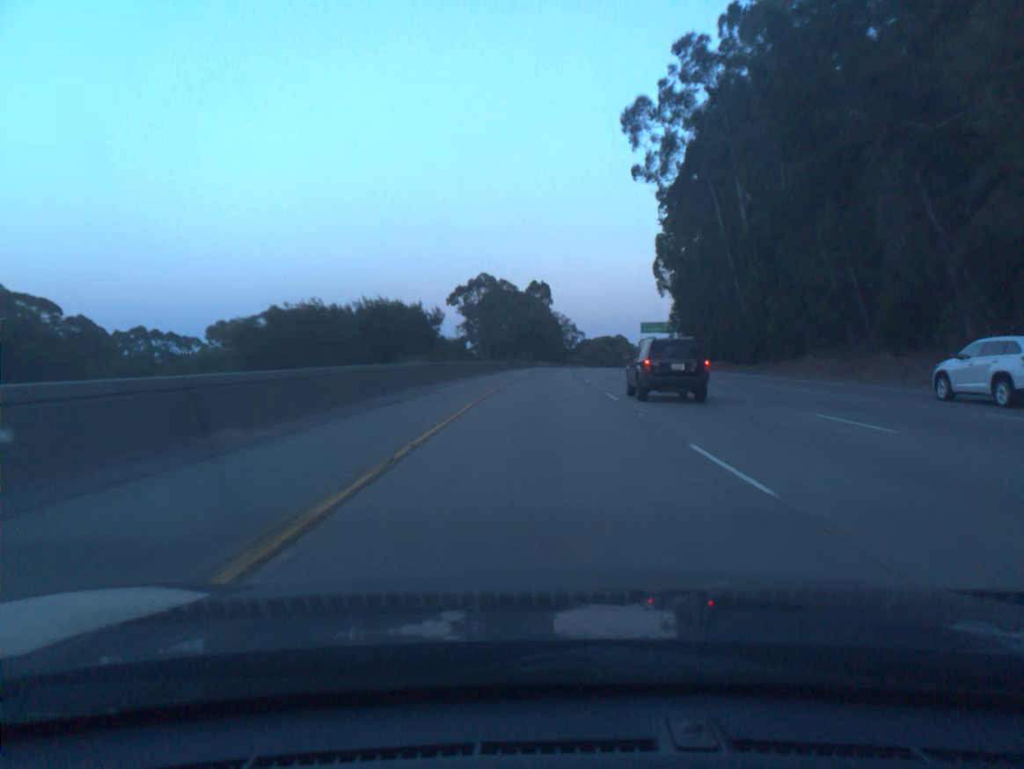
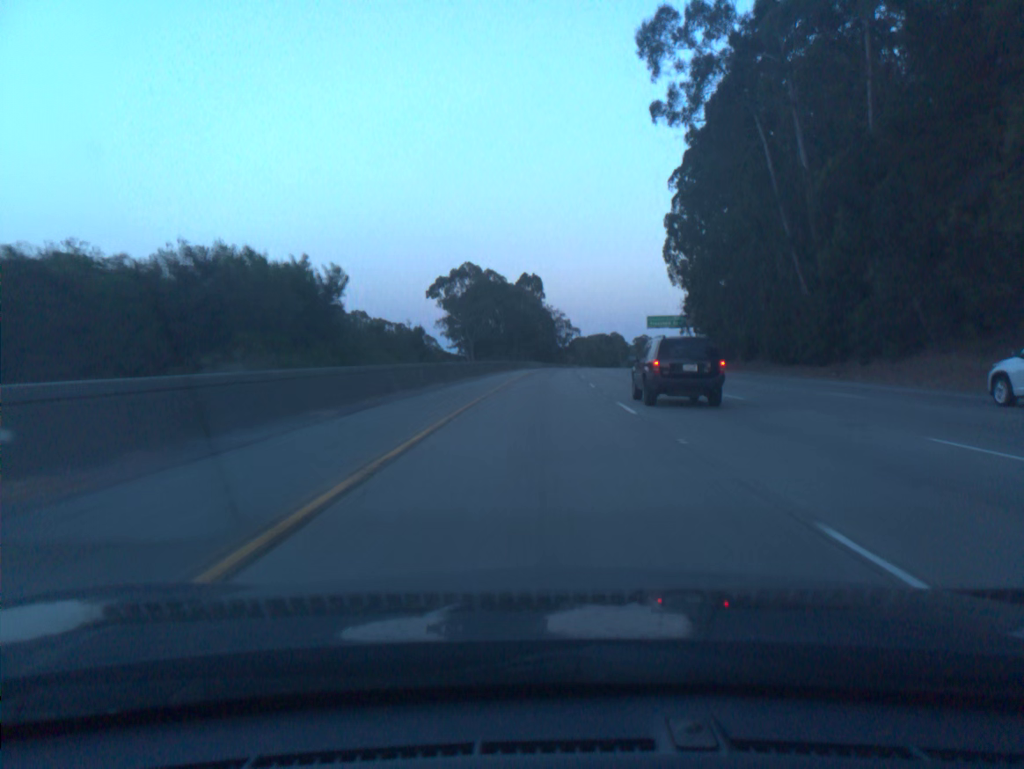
(+0.1, +19.7) m; +1°
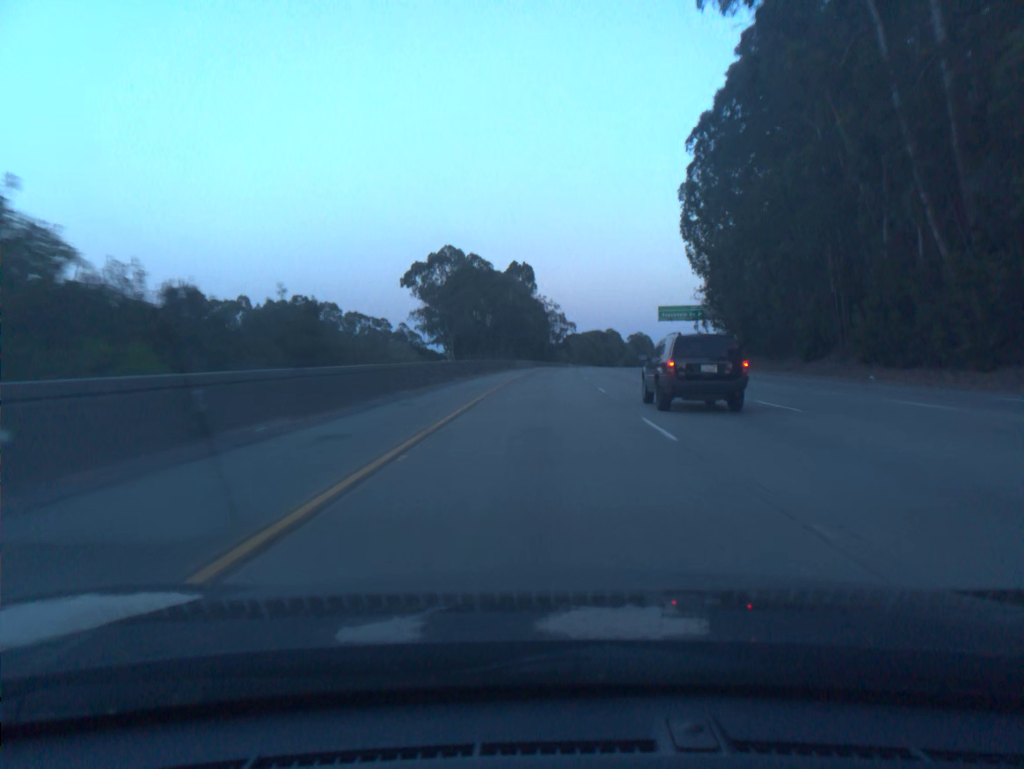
(+0.1, +19.7) m; +1°
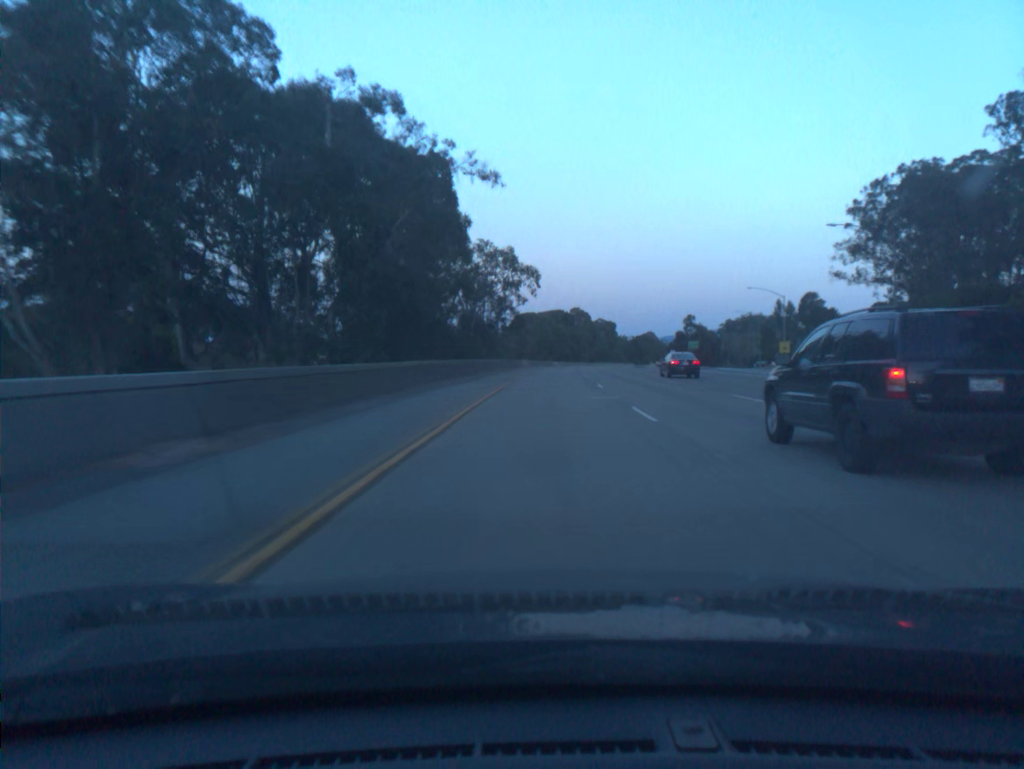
(+3.2, +98.8) m; +4°
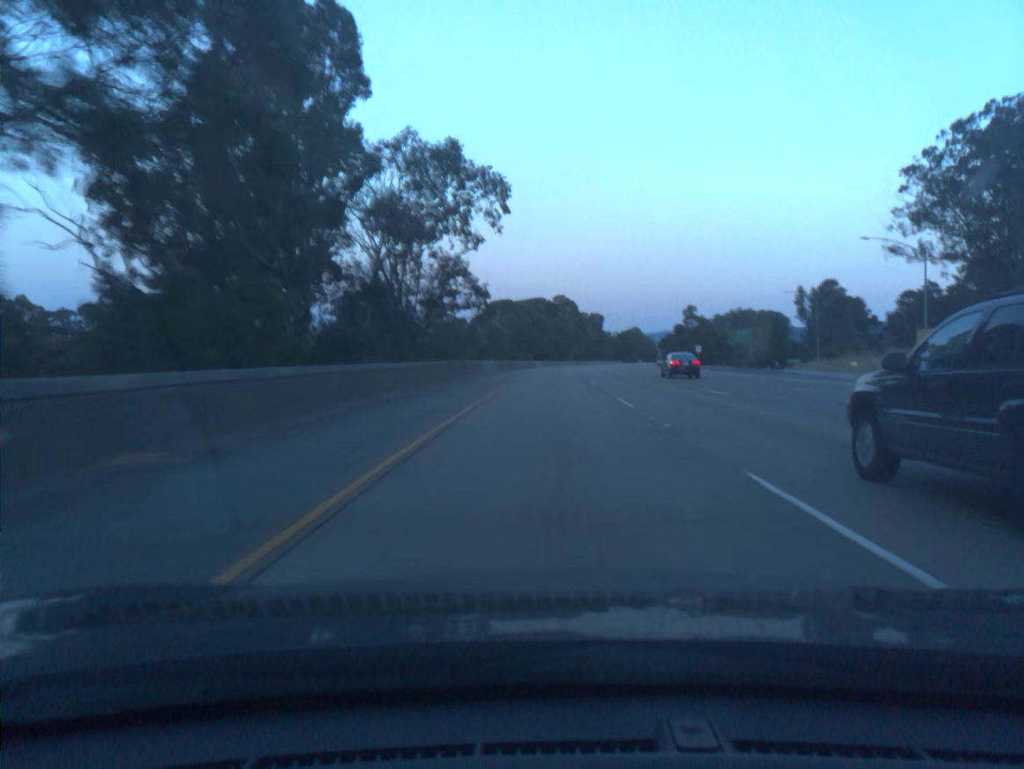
(+0.6, +39.6) m; +2°
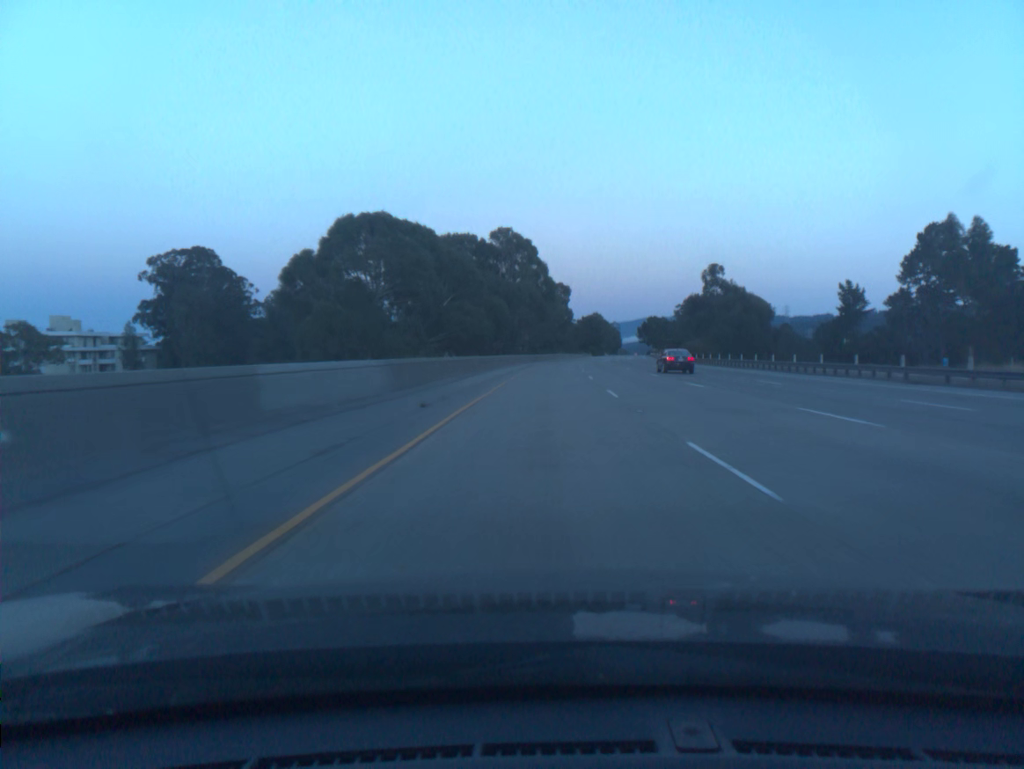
(+3.3, +99.1) m; +4°
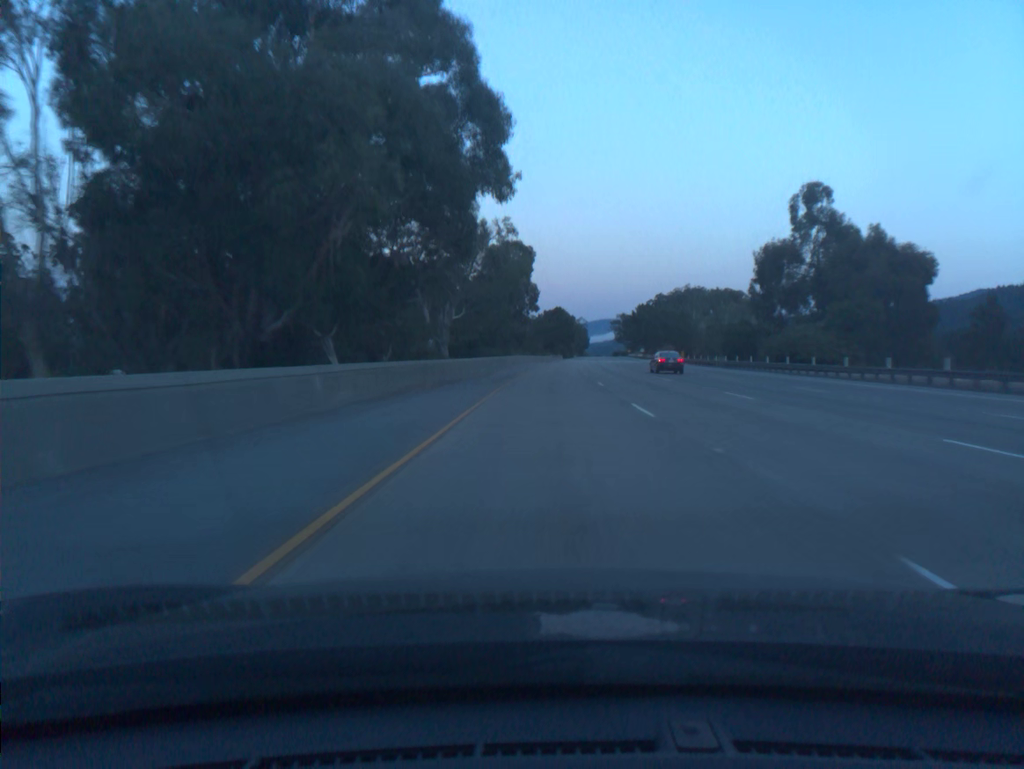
(+1.9, +78.9) m; +3°
